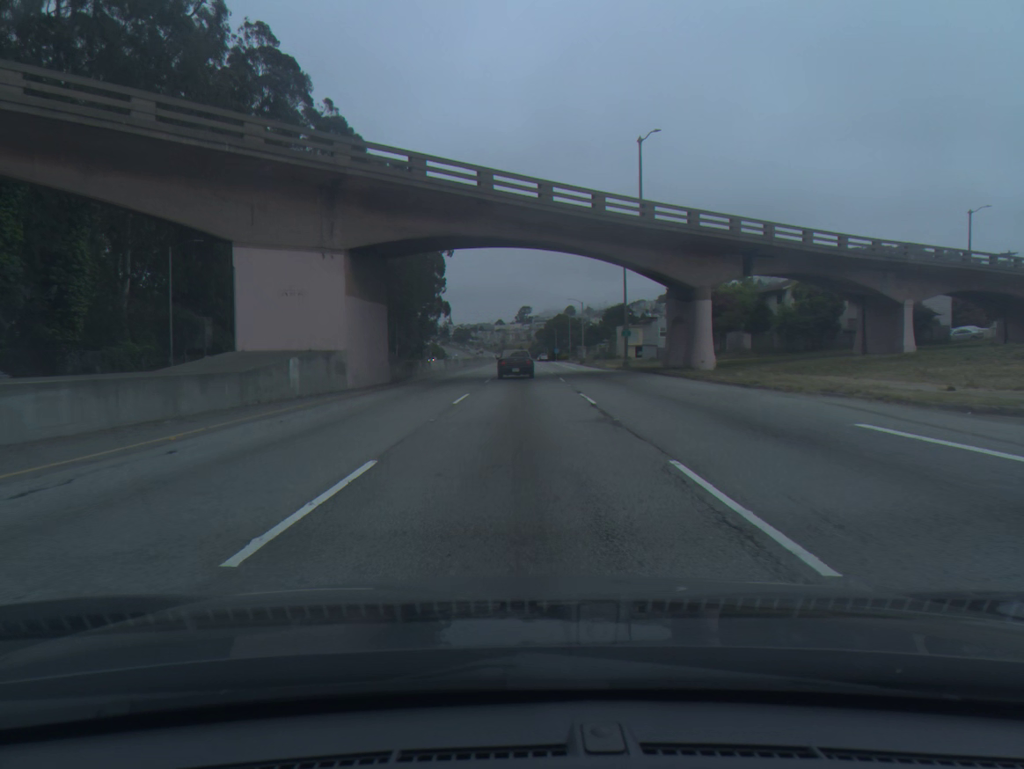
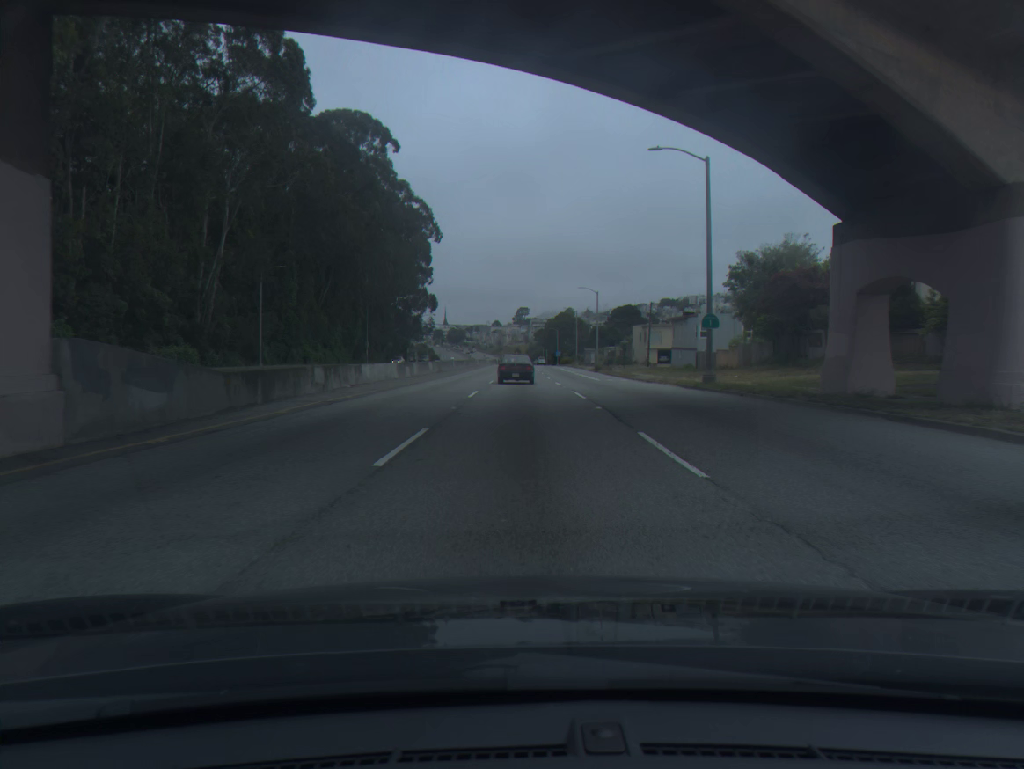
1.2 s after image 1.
(0.0, +25.4) m; 0°
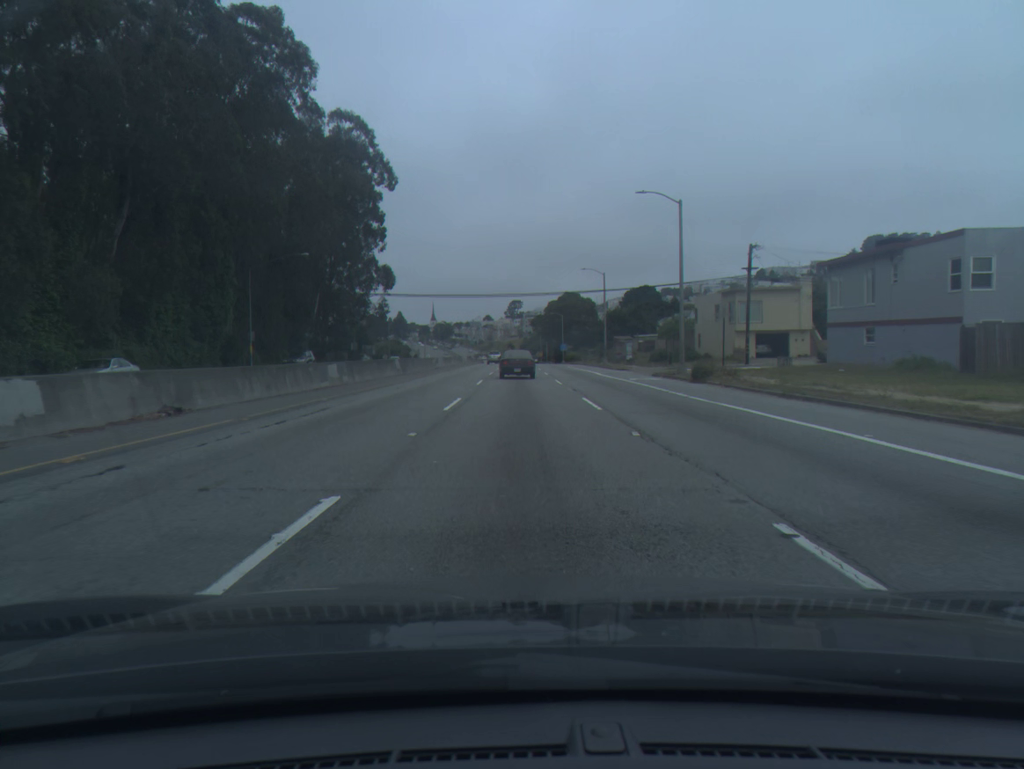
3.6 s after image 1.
(+0.2, +50.5) m; +1°
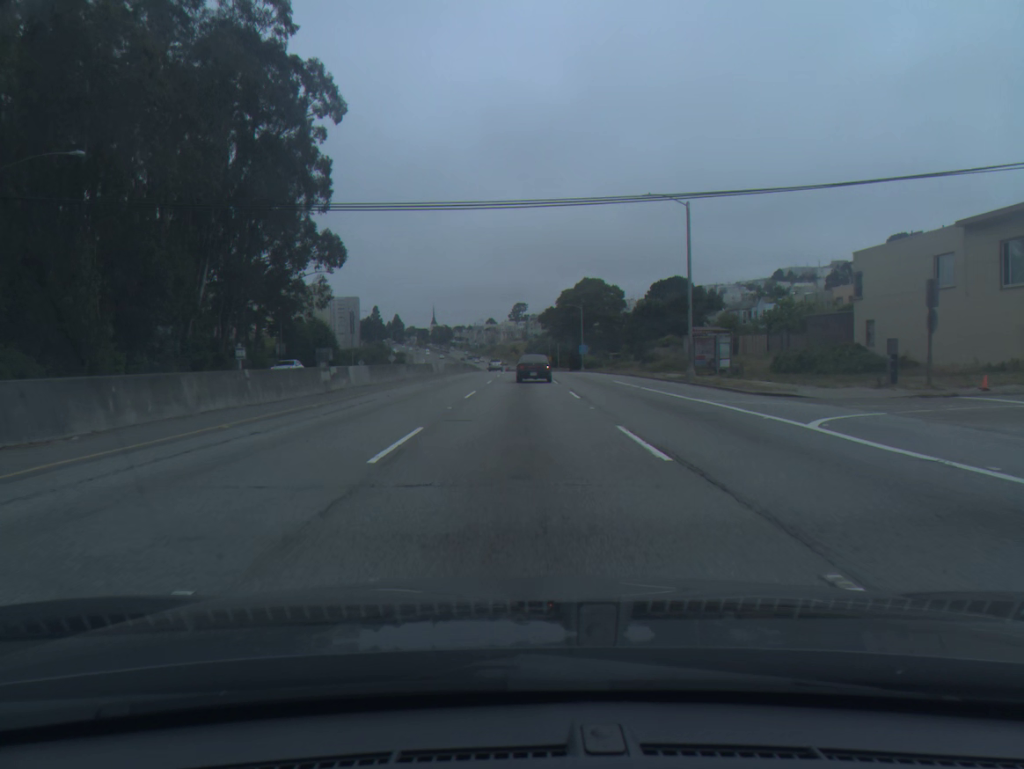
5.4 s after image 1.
(-0.1, +37.5) m; 0°
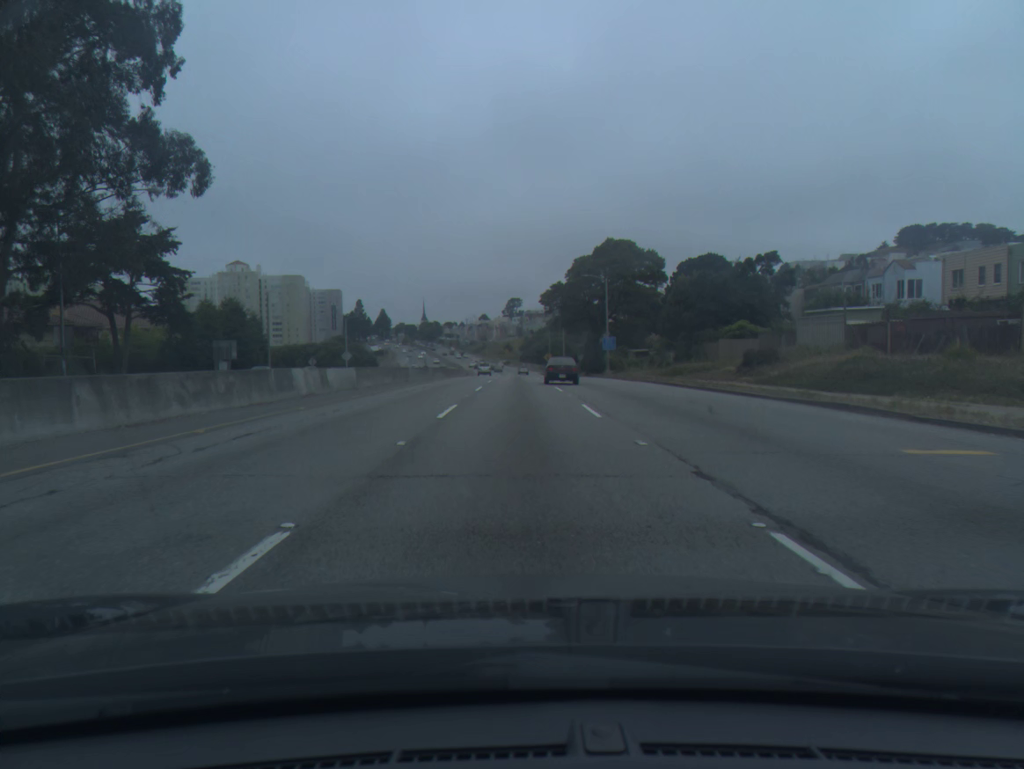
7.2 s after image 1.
(+0.1, +37.4) m; 0°
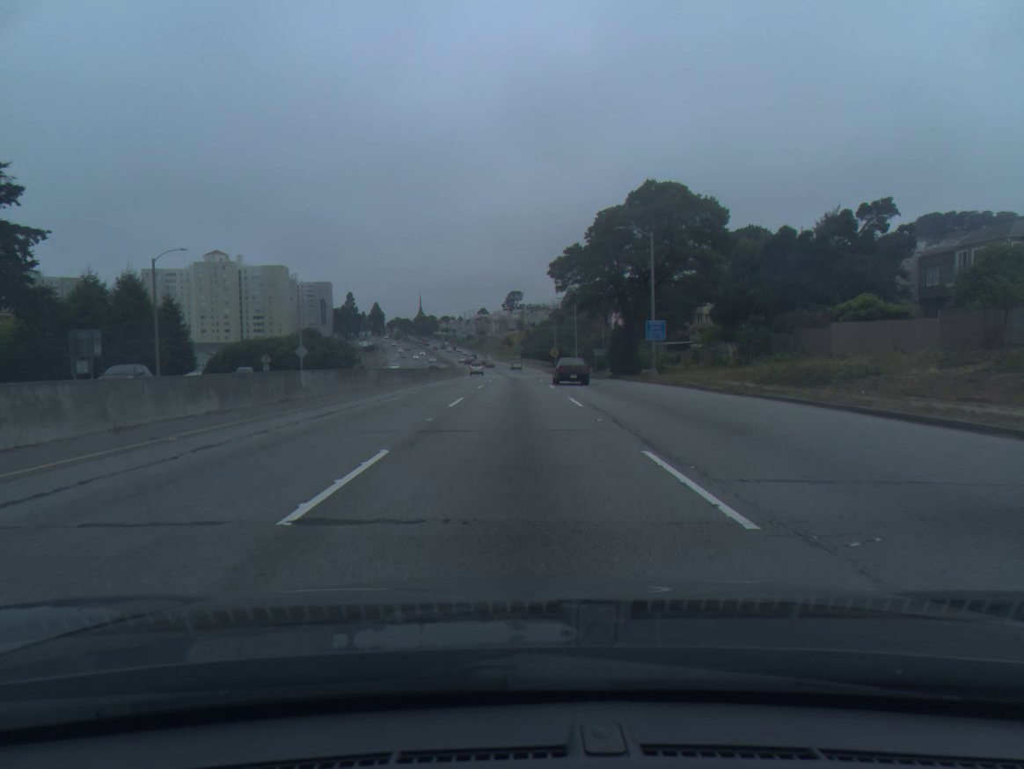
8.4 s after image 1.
(0.0, +24.9) m; 0°
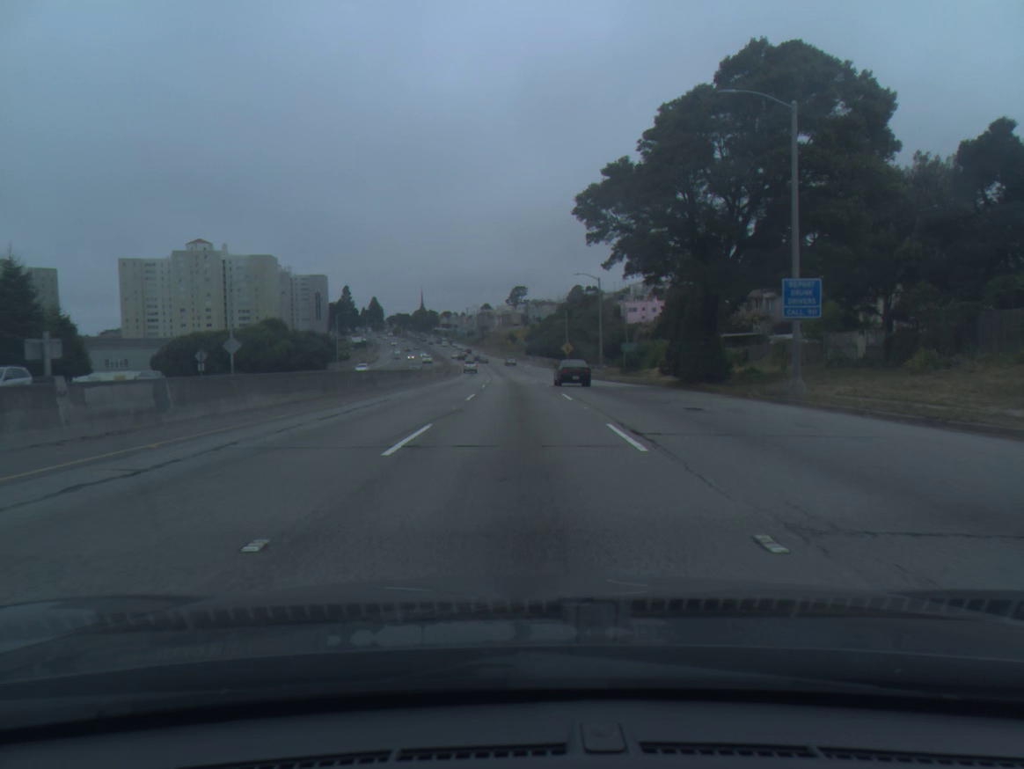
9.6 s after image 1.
(-0.1, +25.1) m; 0°
